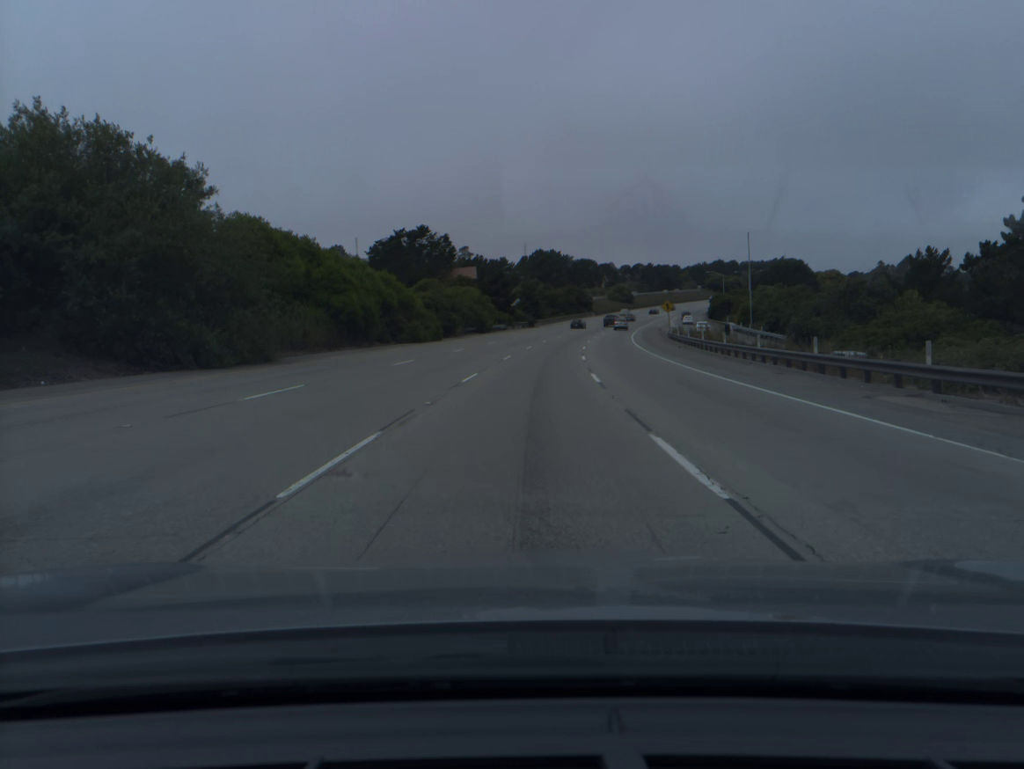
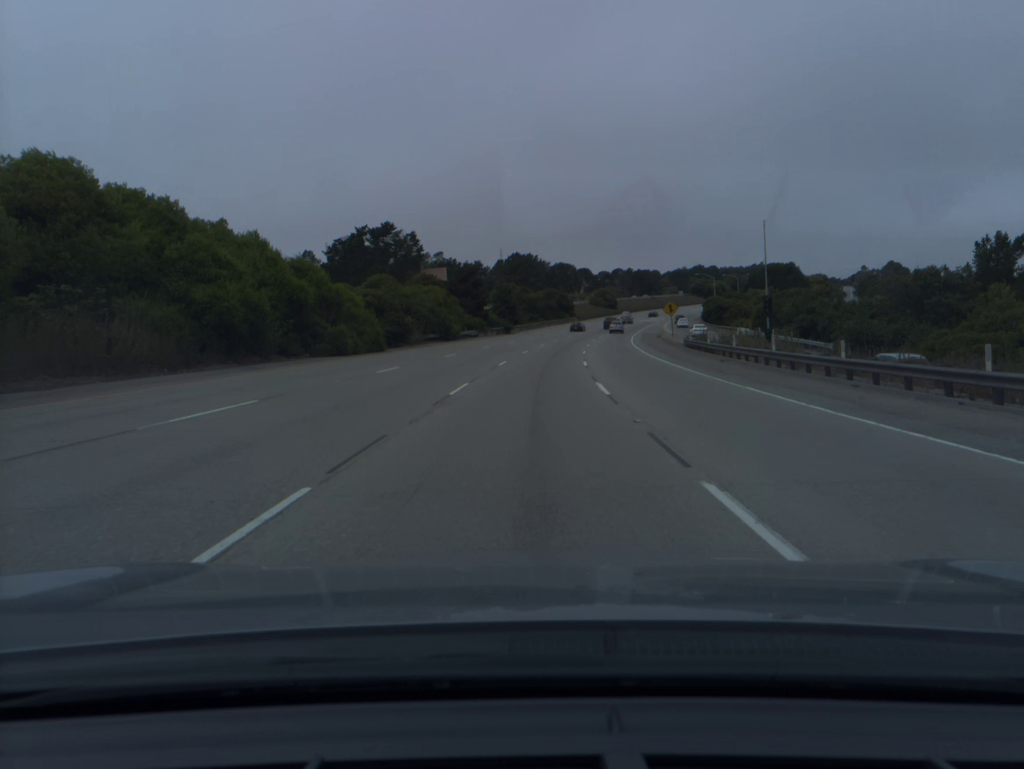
(+0.2, +17.6) m; +2°
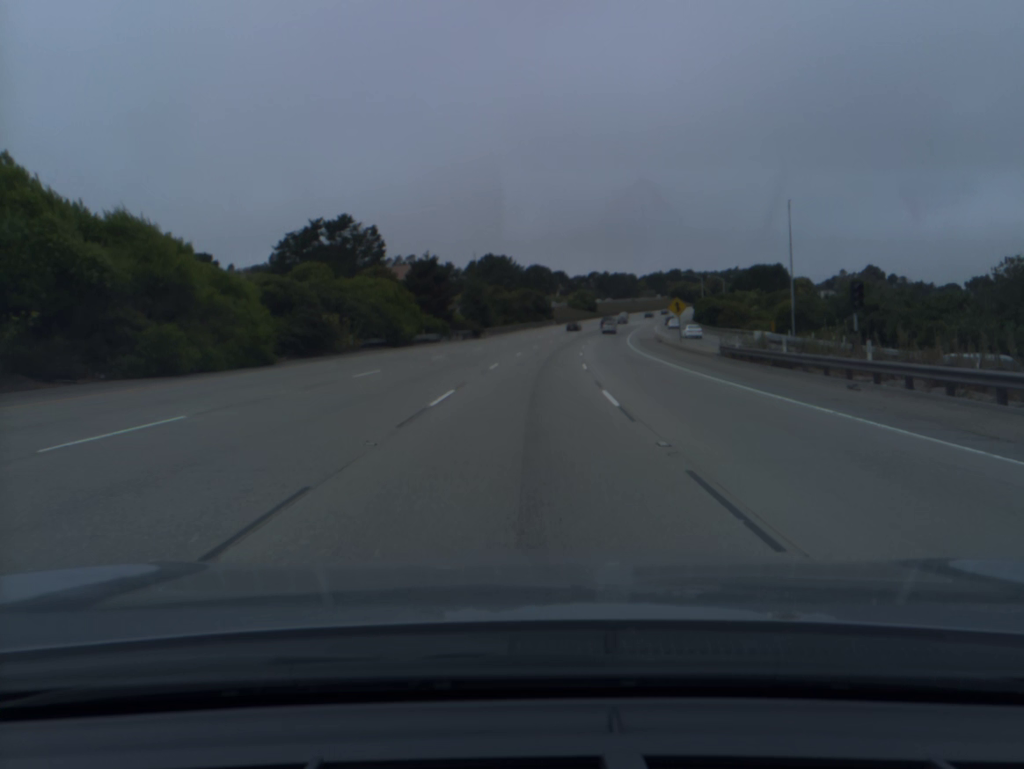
(+0.3, +17.6) m; +2°
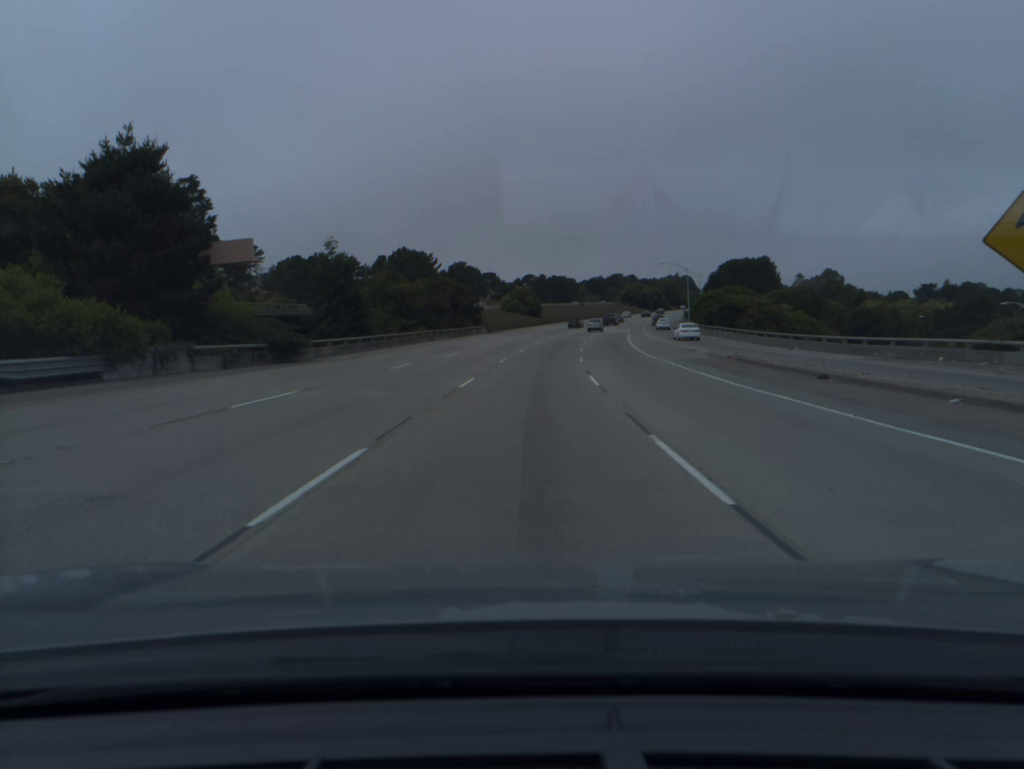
(+2.2, +52.5) m; +5°
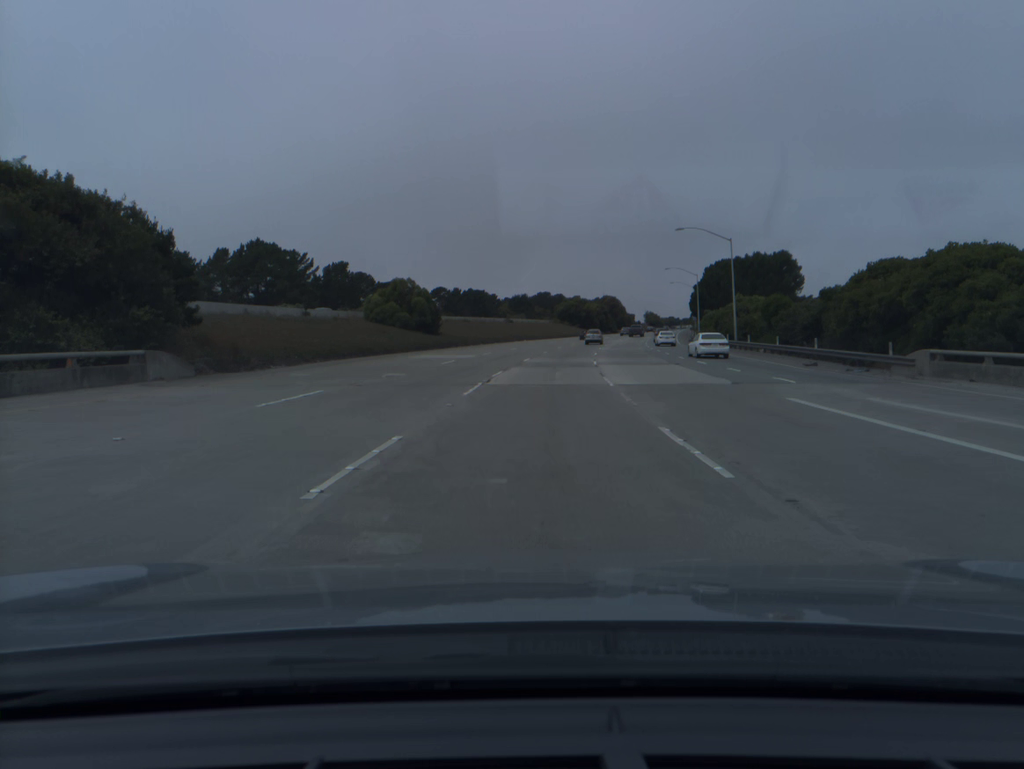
(+3.7, +70.0) m; +6°
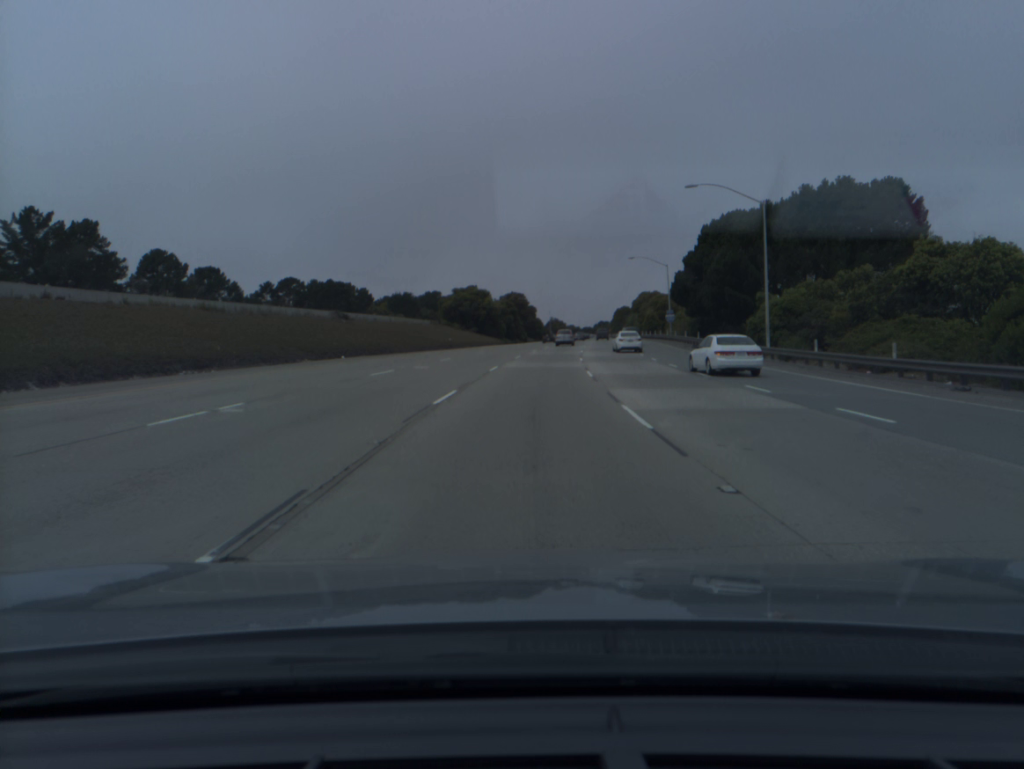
(+4.8, +69.3) m; +7°
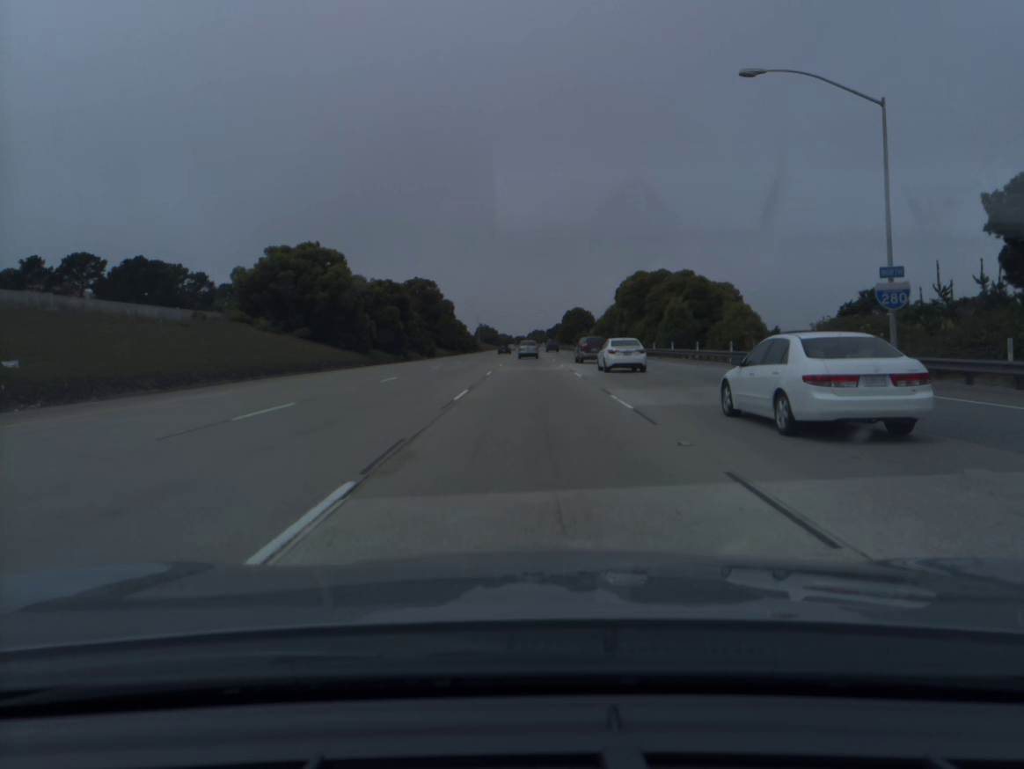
(+3.6, +69.7) m; +5°
